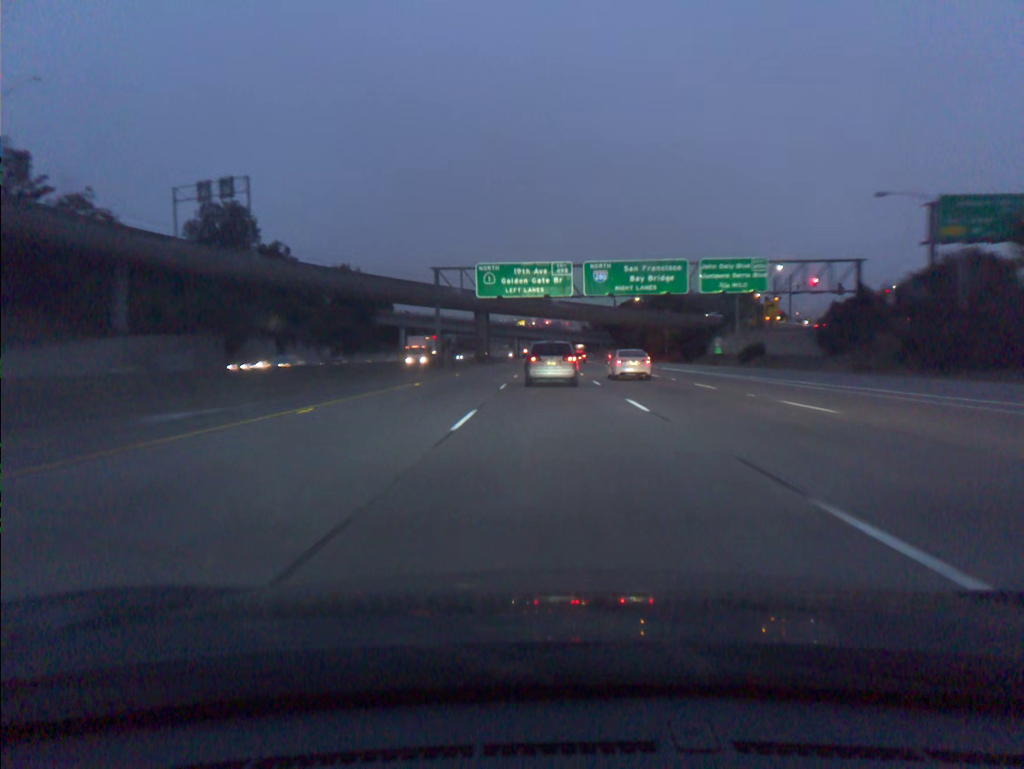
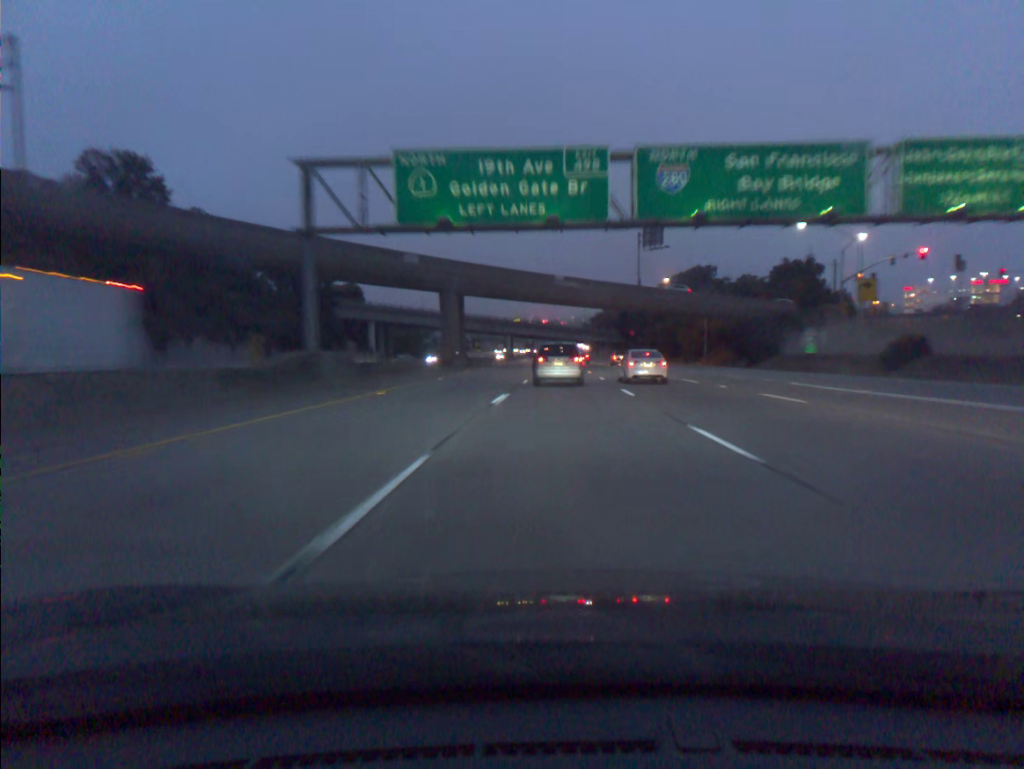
(0.0, +36.2) m; 0°
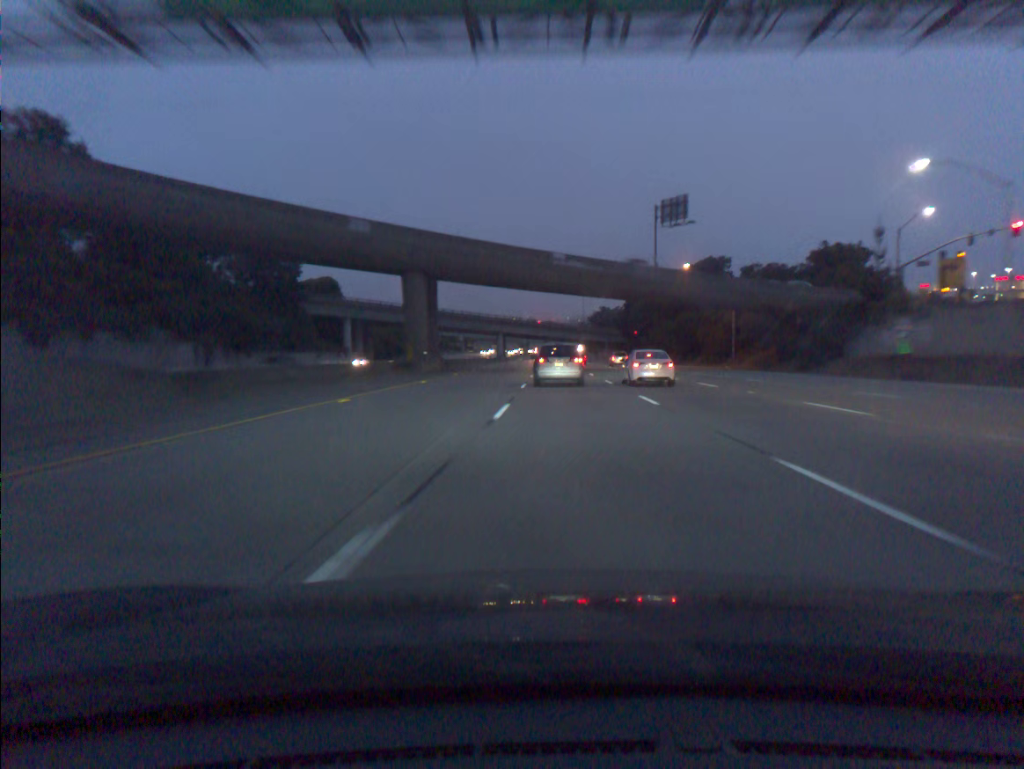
(+0.1, +18.1) m; 0°
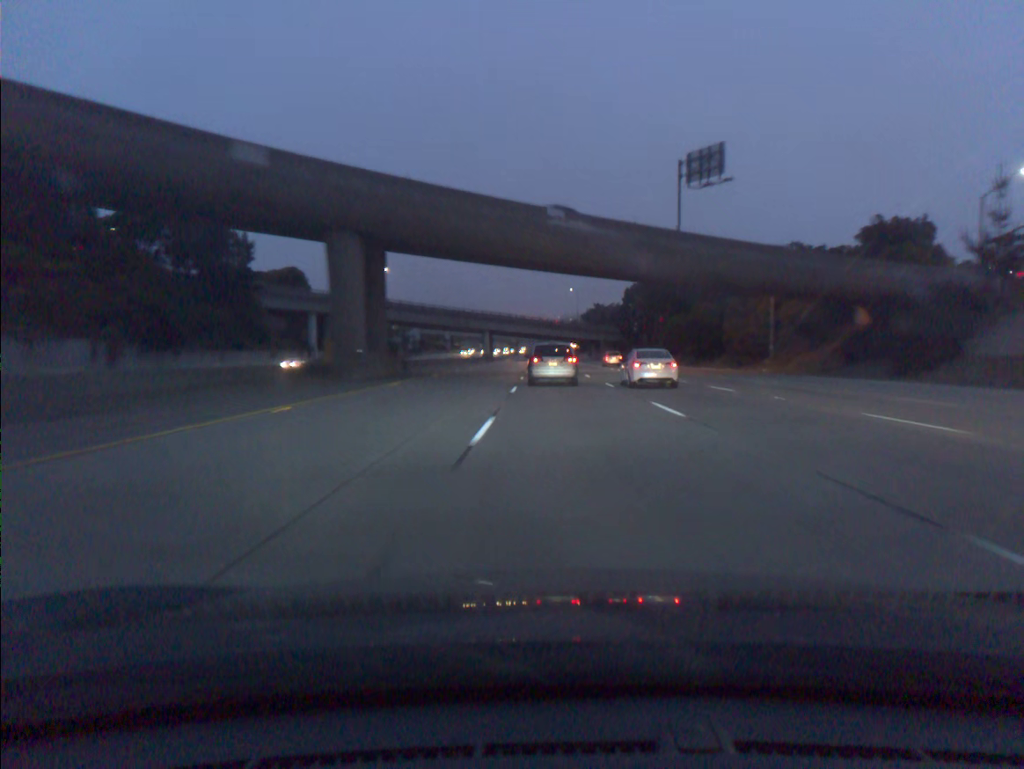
(+0.1, +18.2) m; +1°
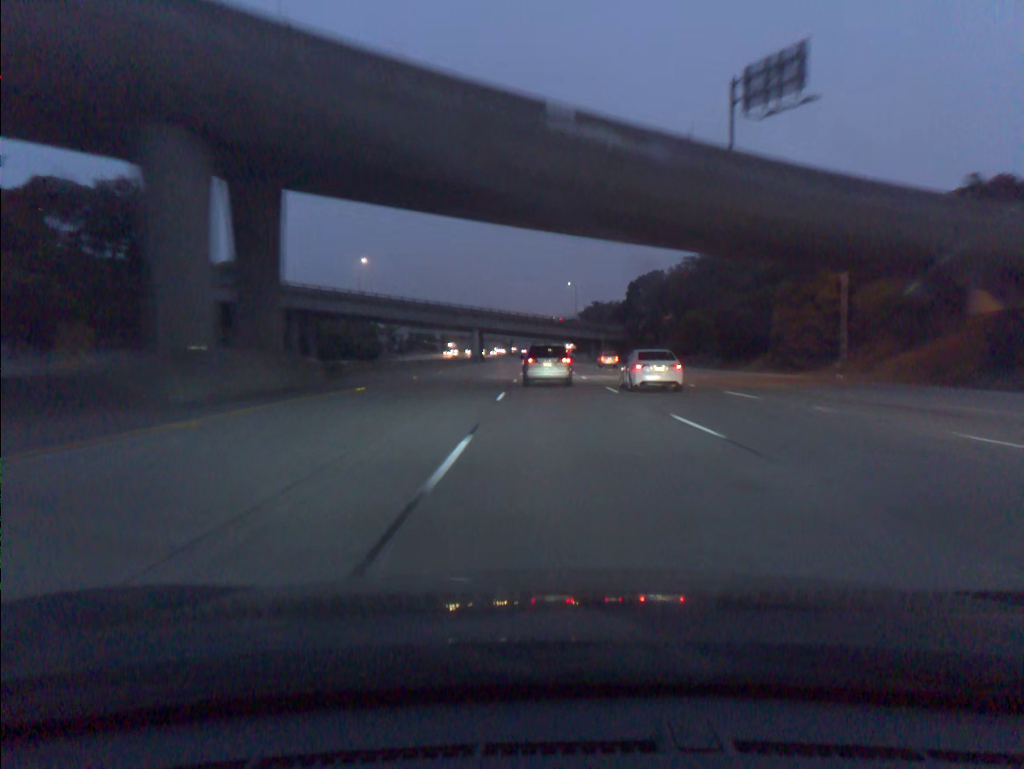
(+0.1, +18.2) m; 0°
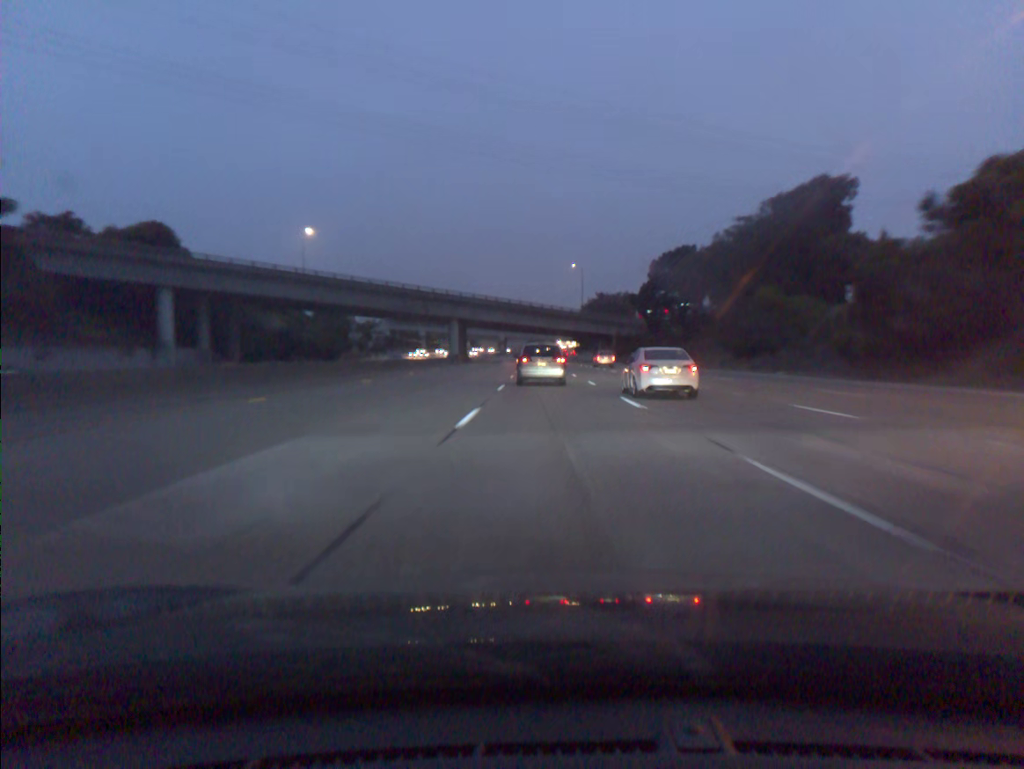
(+0.1, +36.7) m; 0°
